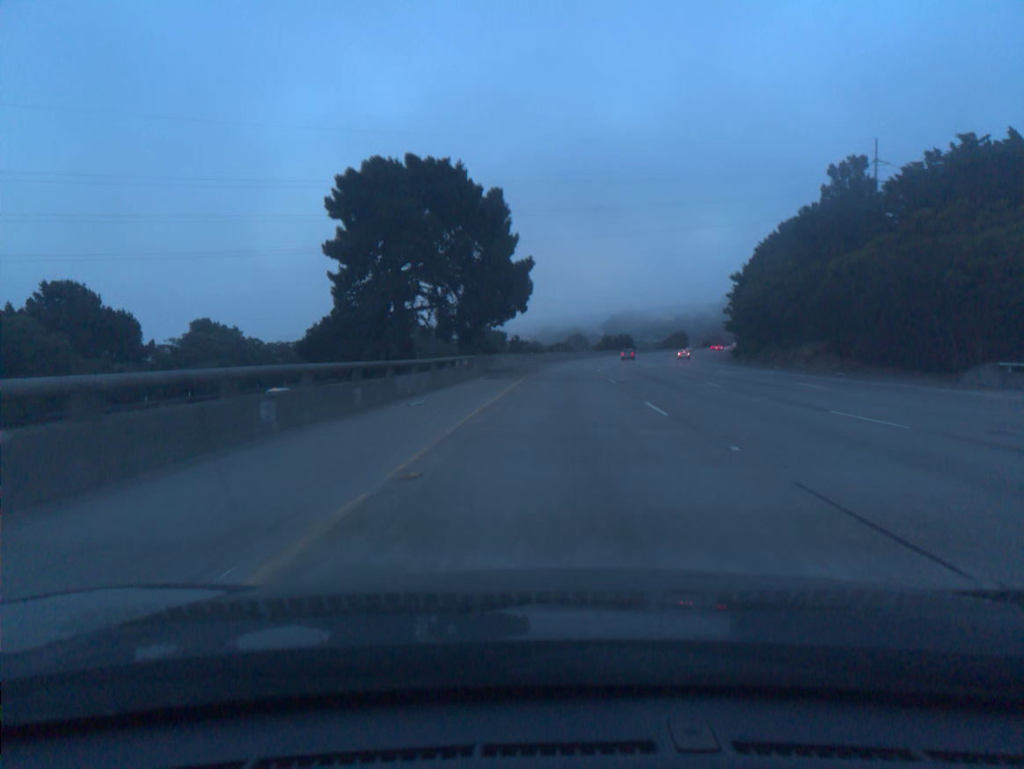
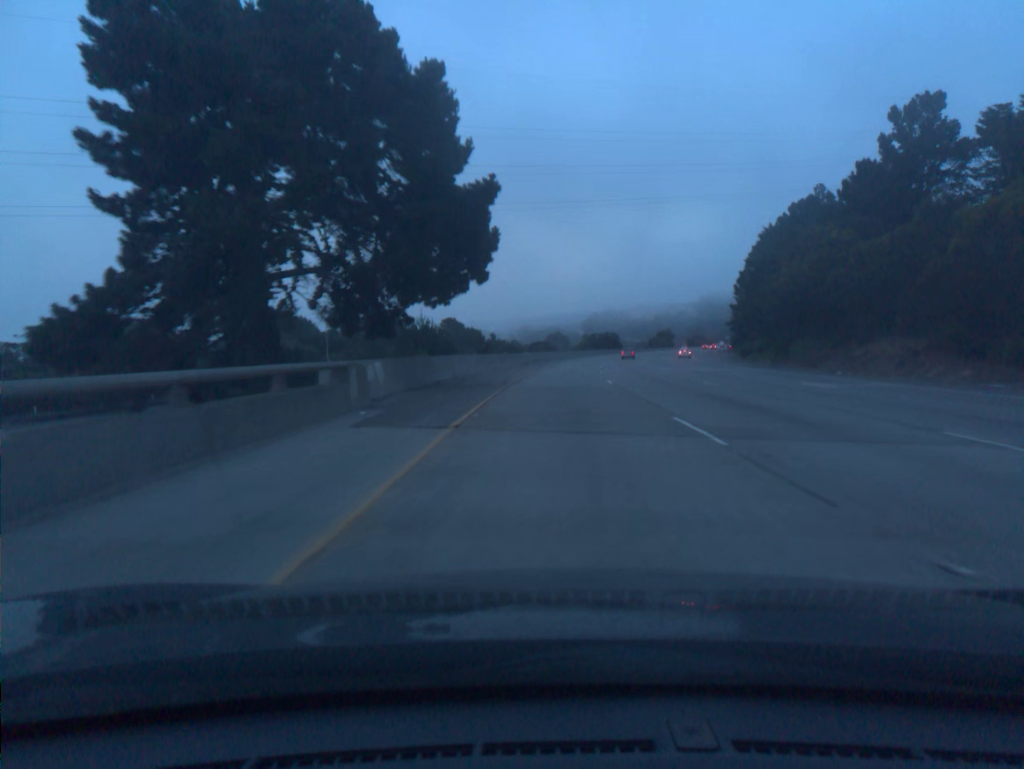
(+0.3, +19.8) m; +1°
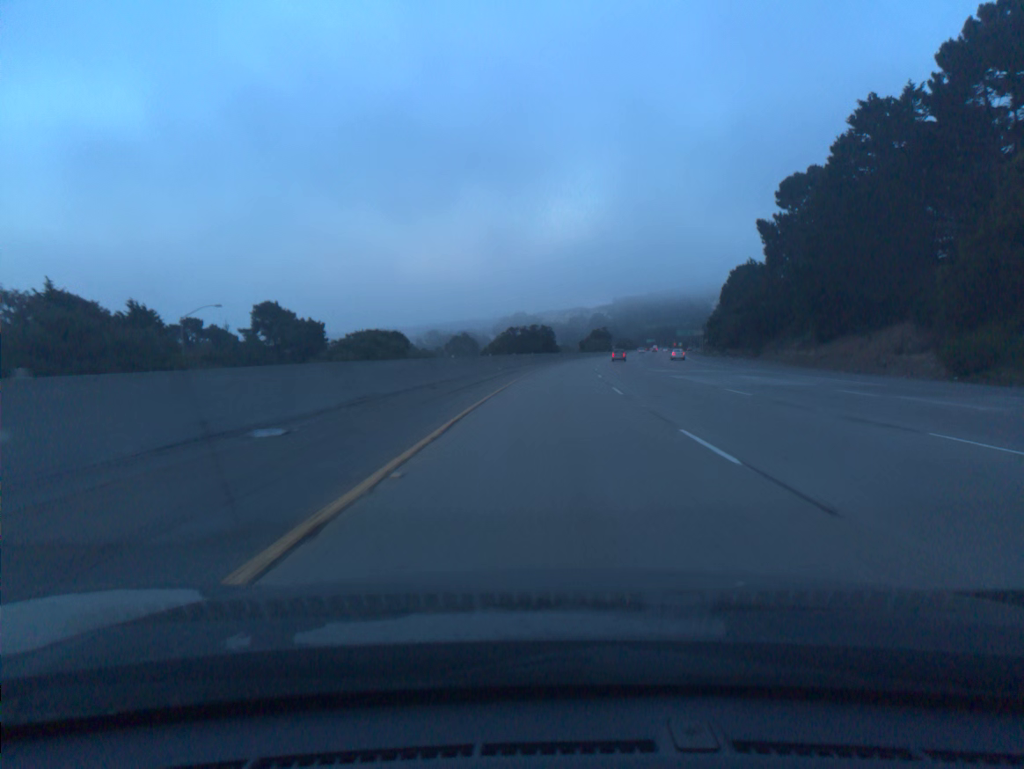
(+4.4, +78.9) m; +6°
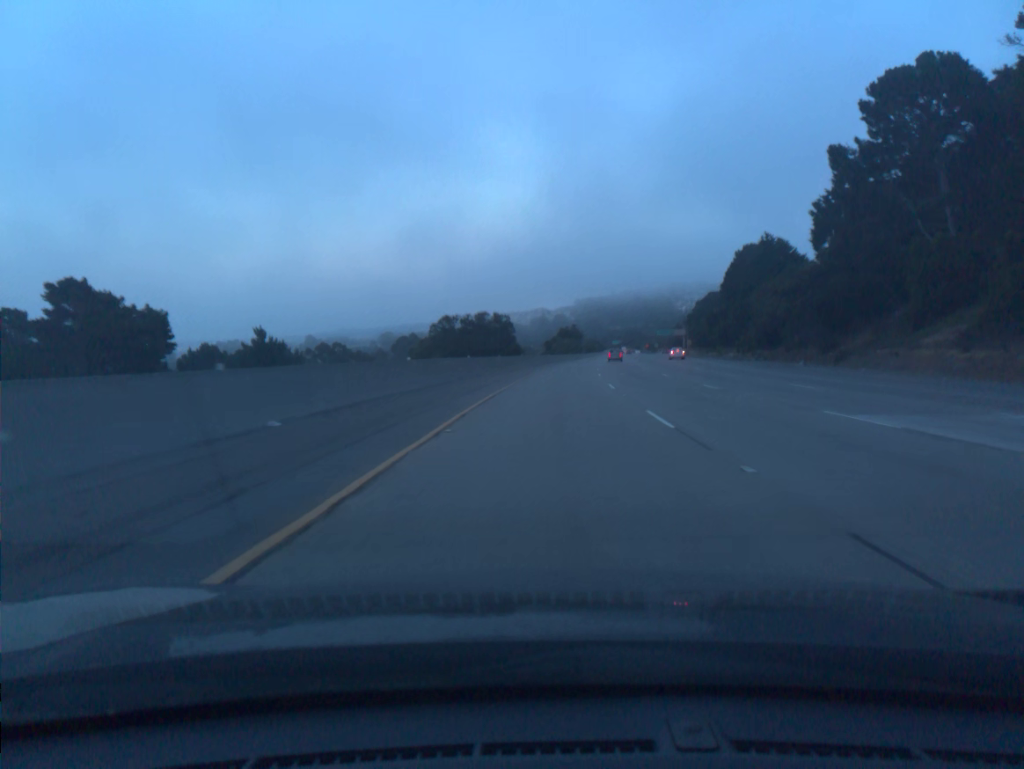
(+1.0, +39.5) m; +3°
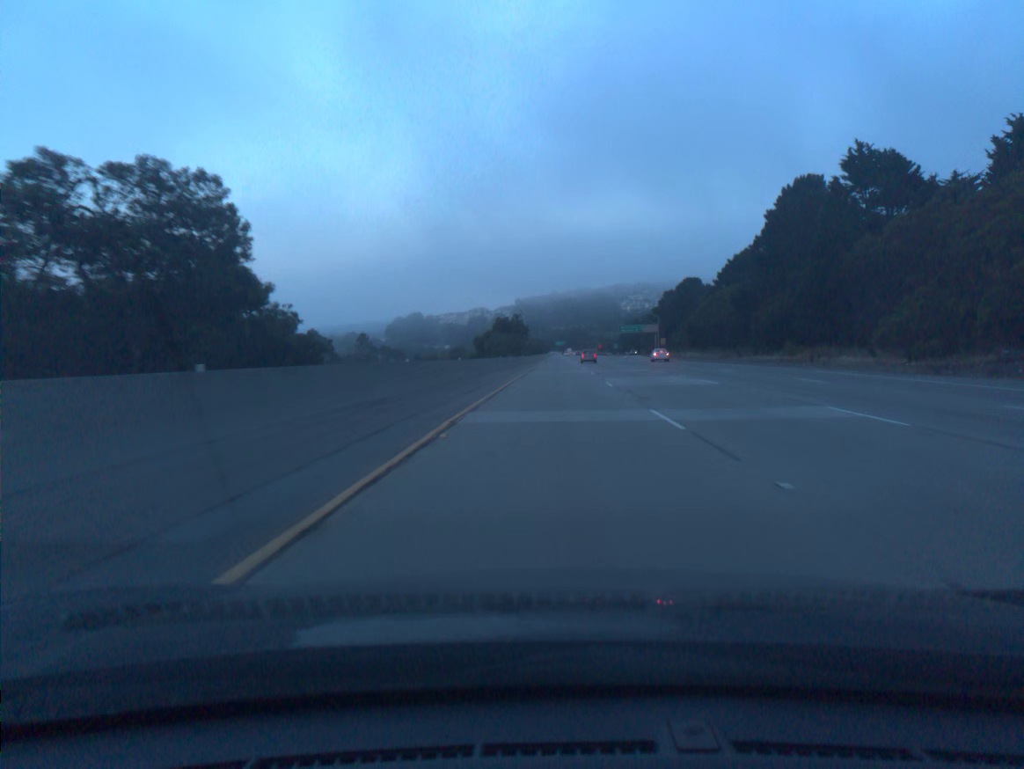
(+2.3, +59.3) m; +4°
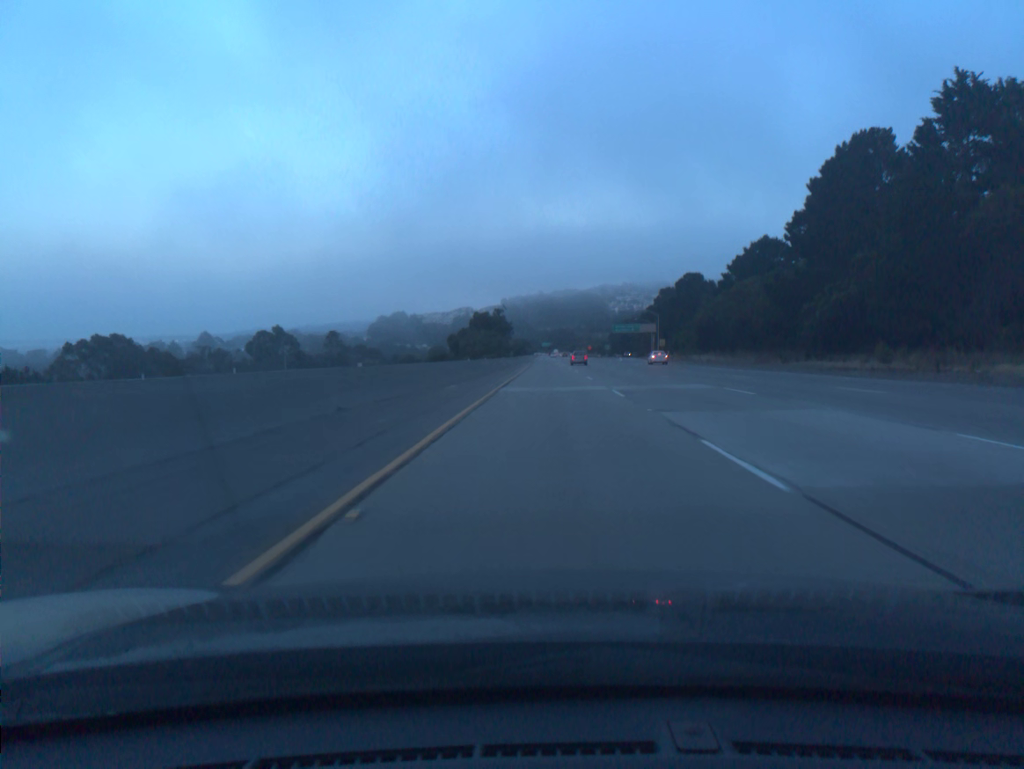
(+0.2, +19.8) m; +1°
